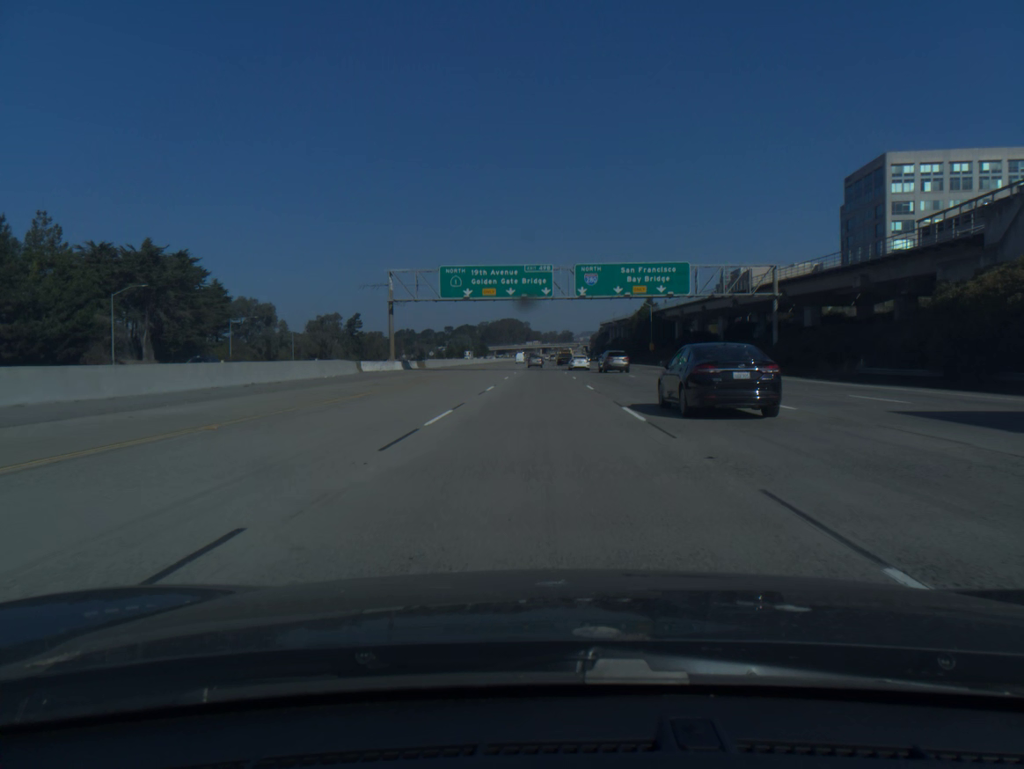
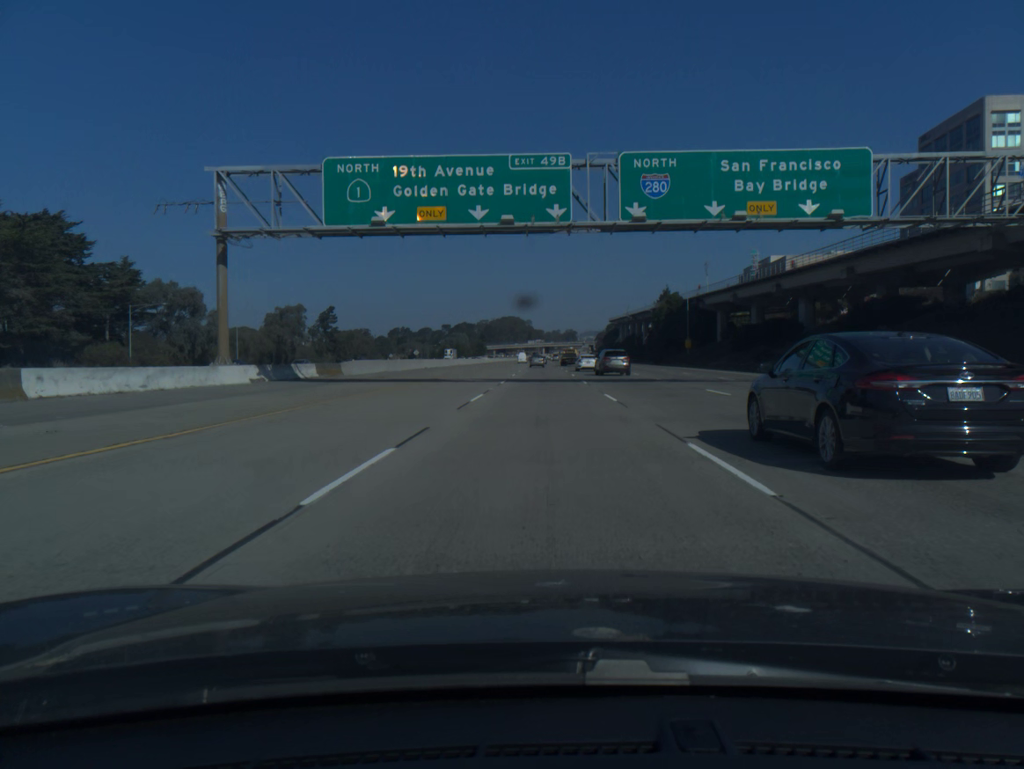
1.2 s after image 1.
(-0.1, +36.7) m; 0°
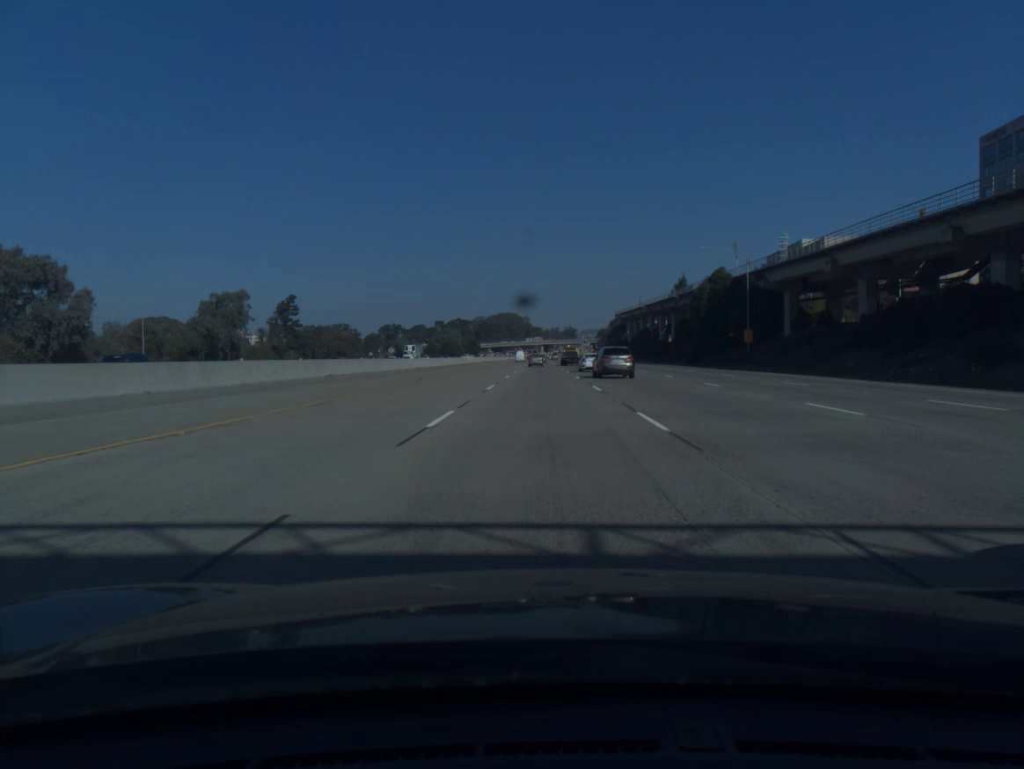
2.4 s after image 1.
(0.0, +36.9) m; 0°
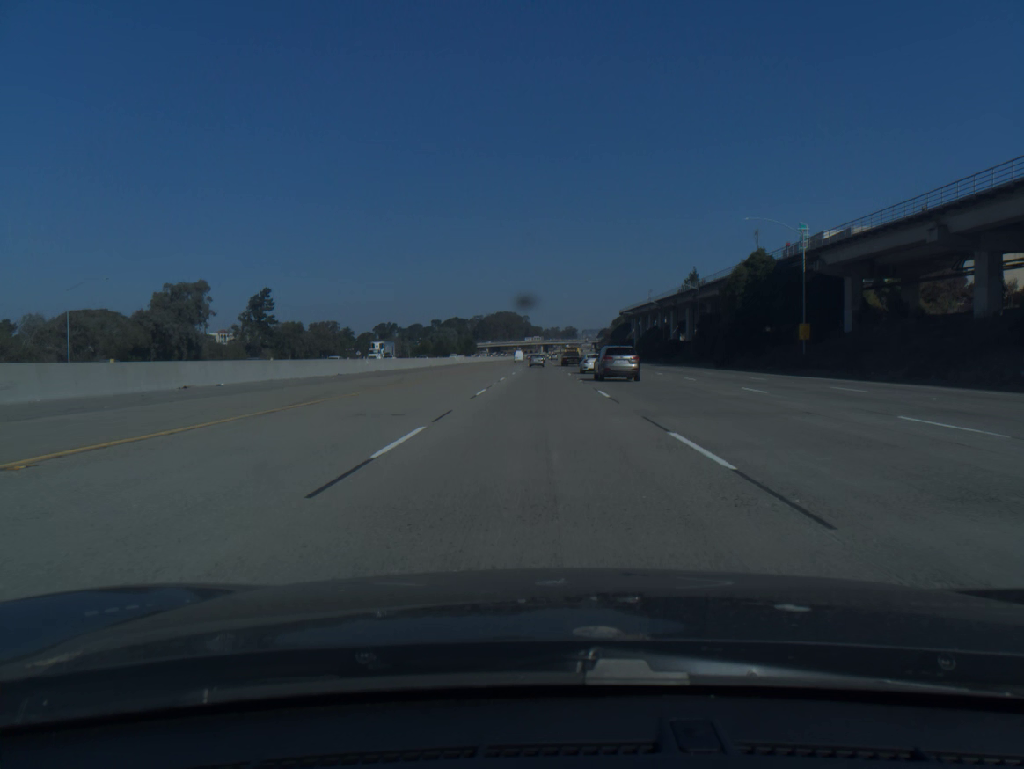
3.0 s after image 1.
(0.0, +18.6) m; 0°
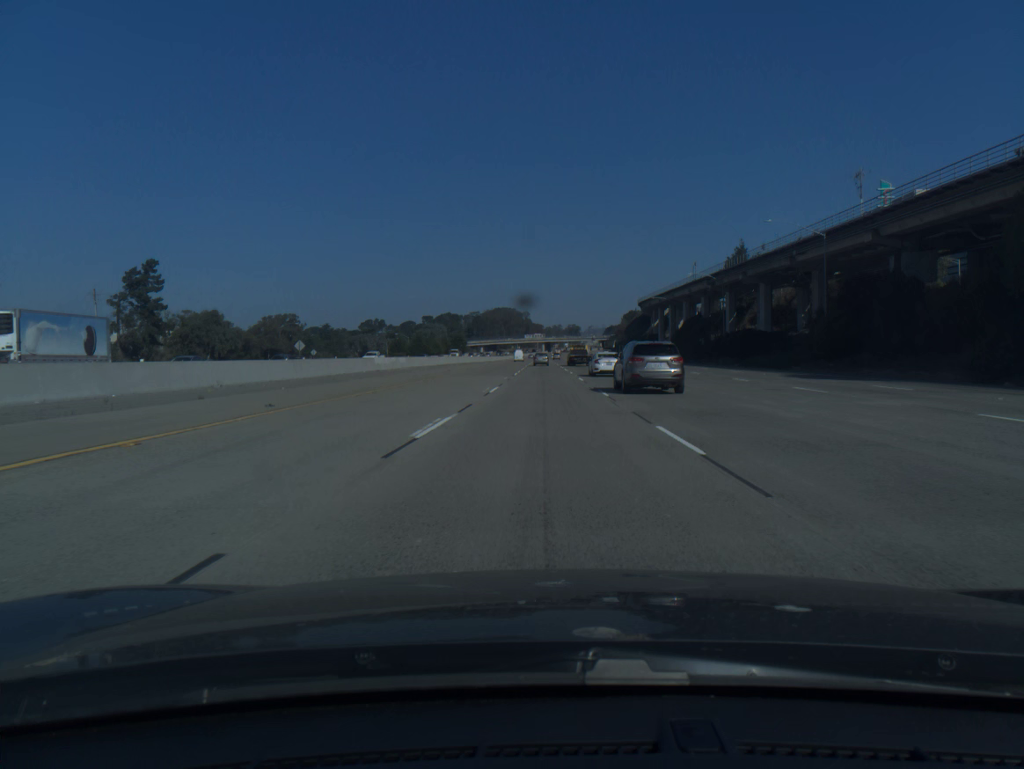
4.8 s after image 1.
(-0.1, +55.9) m; 0°
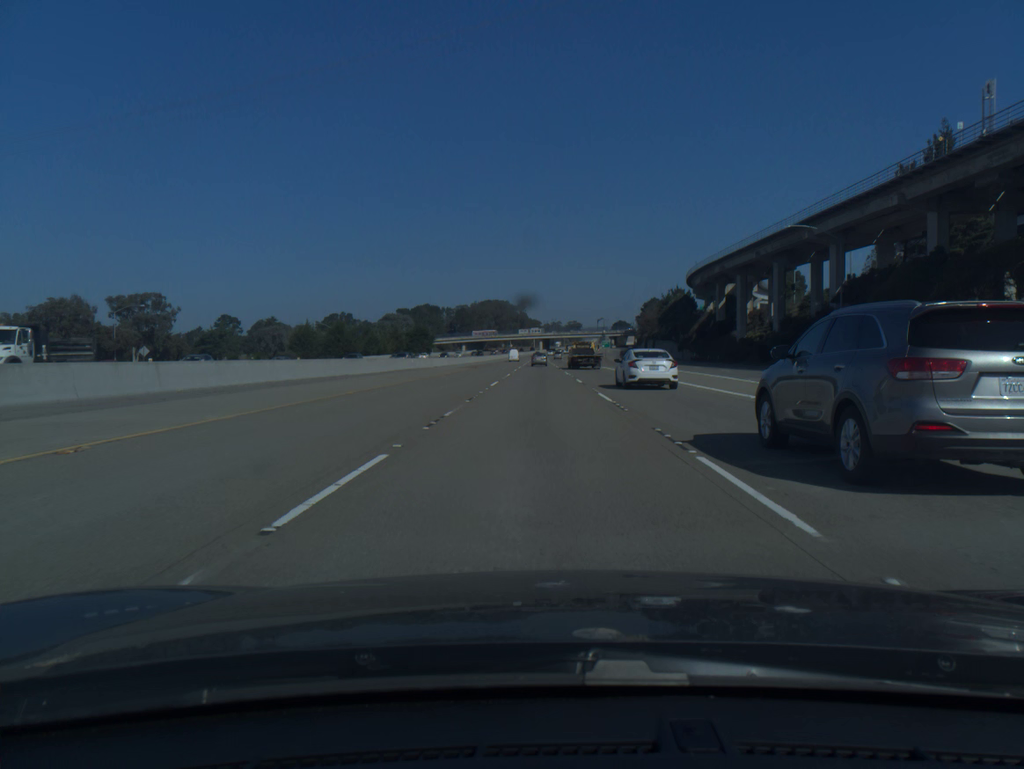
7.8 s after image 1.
(+0.3, +93.4) m; 0°
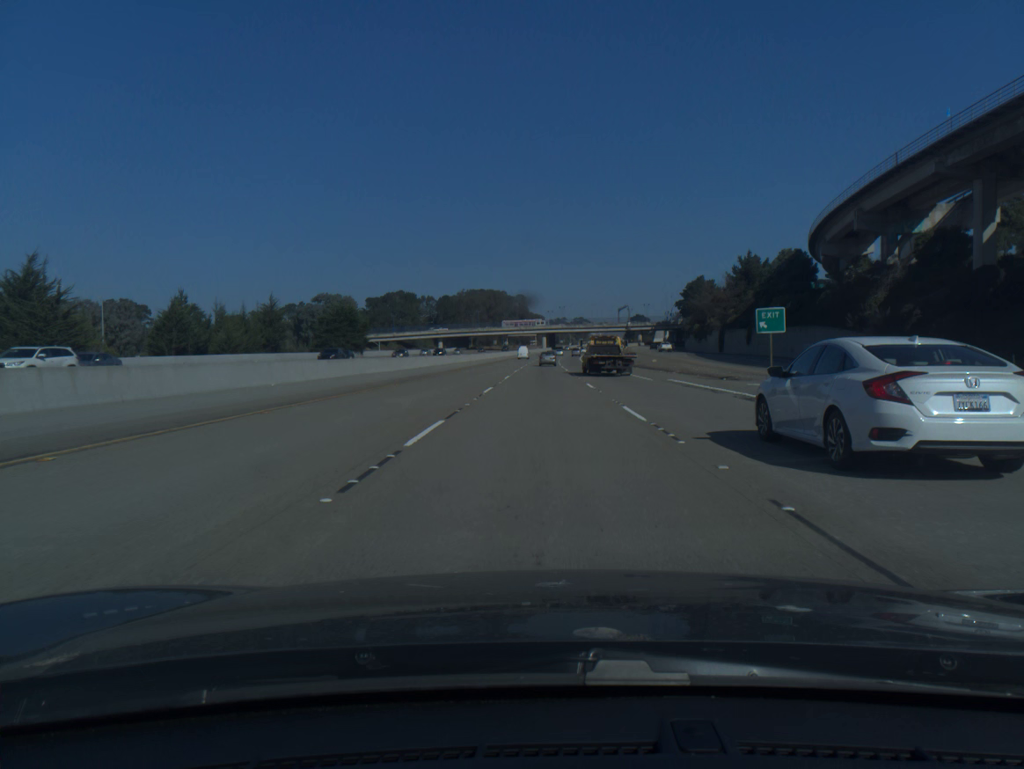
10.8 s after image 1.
(-0.3, +93.2) m; 0°
